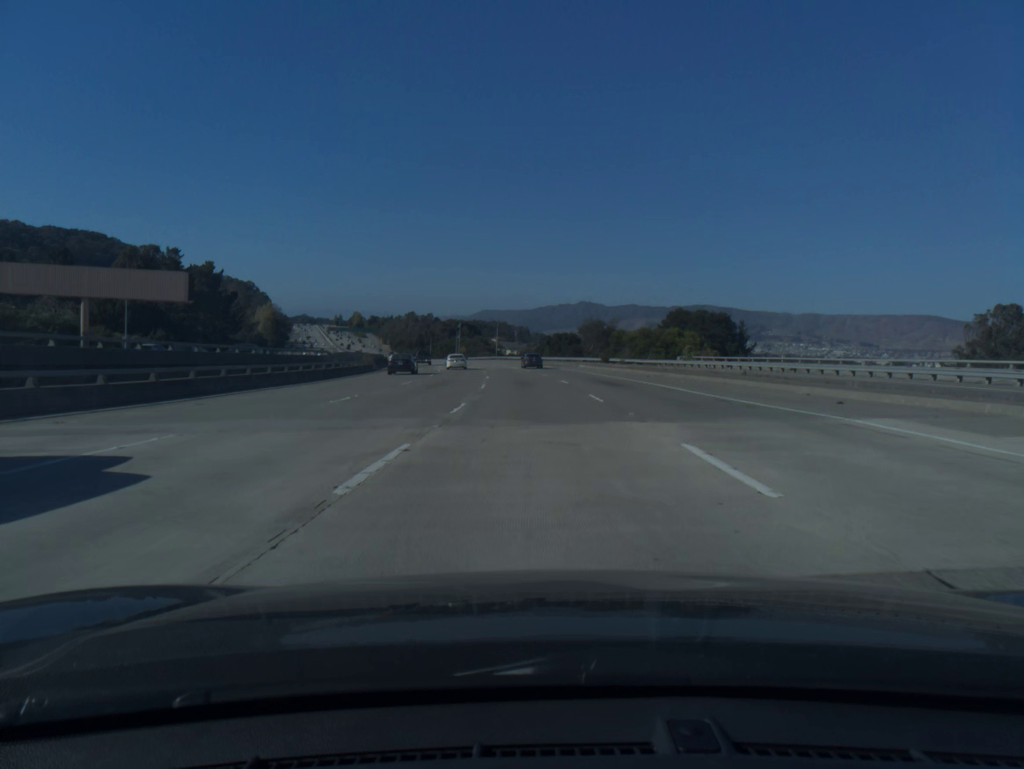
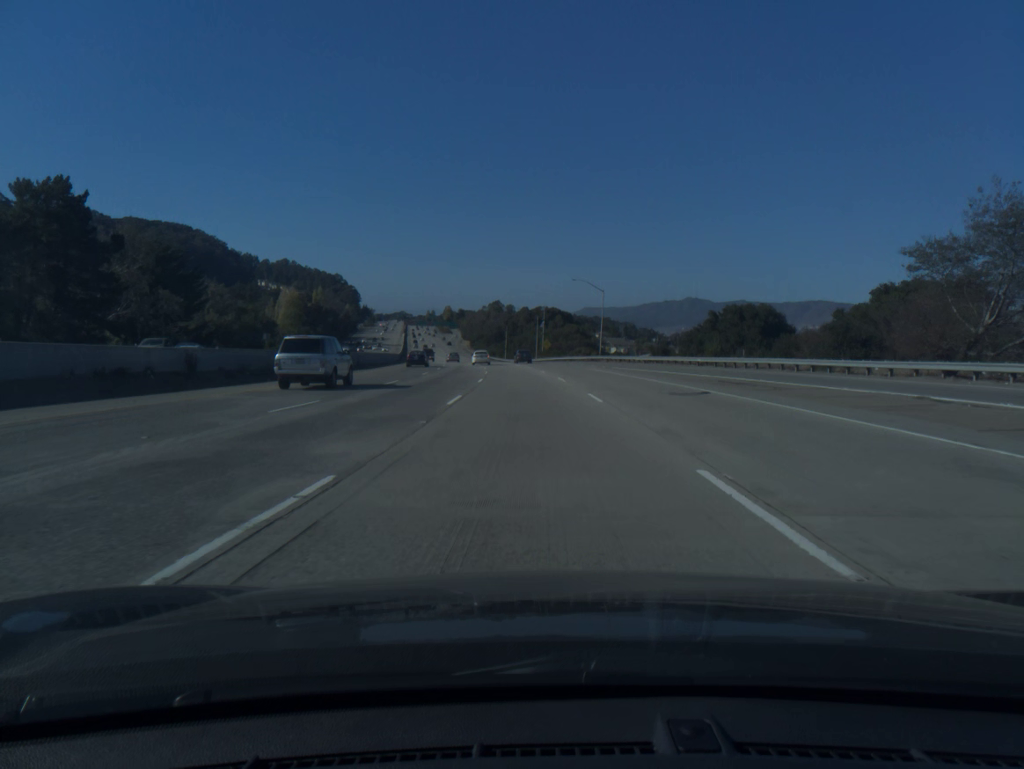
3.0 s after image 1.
(-4.8, +84.6) m; -7°
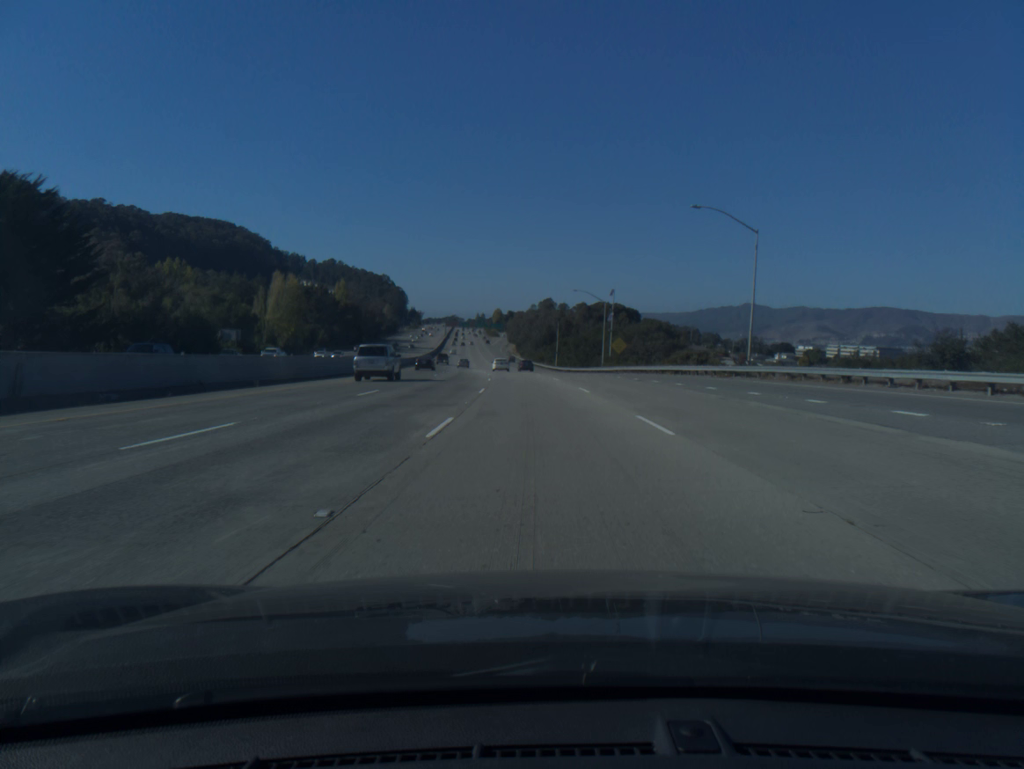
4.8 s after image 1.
(-1.8, +50.8) m; -4°
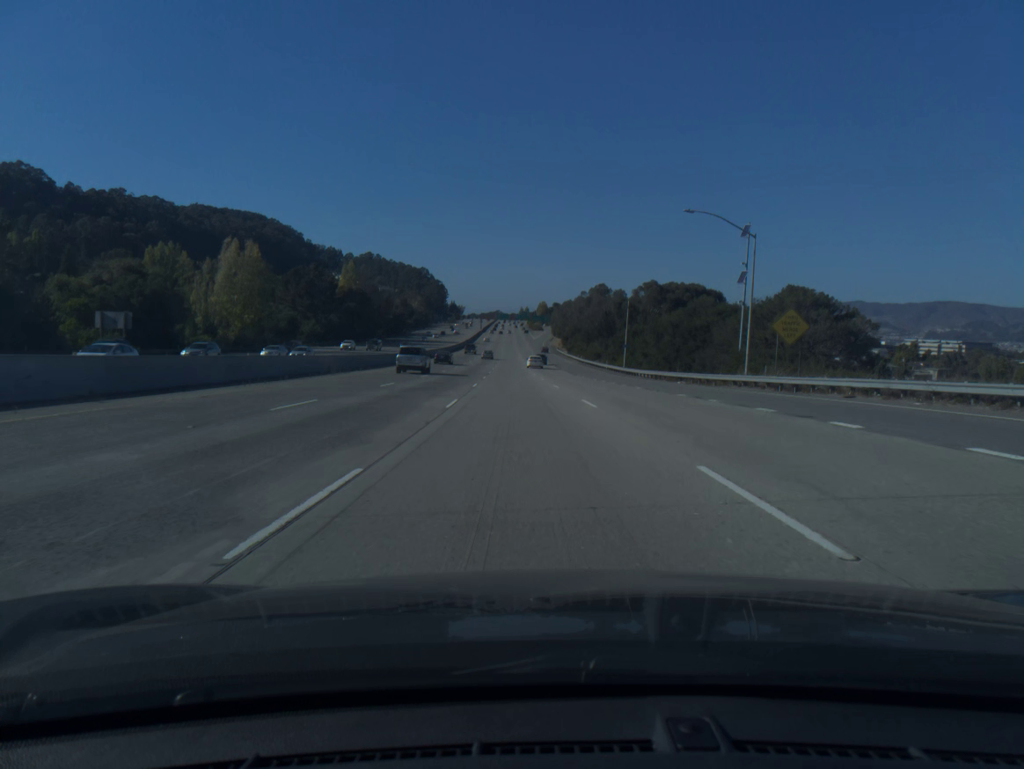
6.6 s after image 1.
(-1.5, +51.1) m; -3°
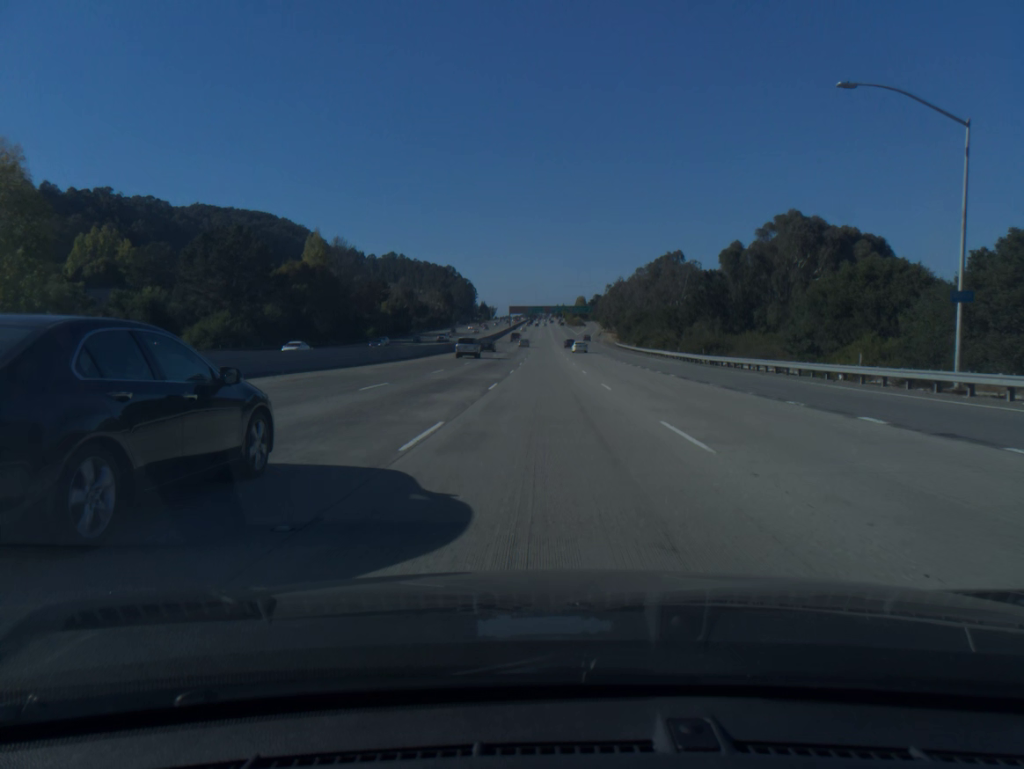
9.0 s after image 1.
(-2.4, +68.1) m; -3°
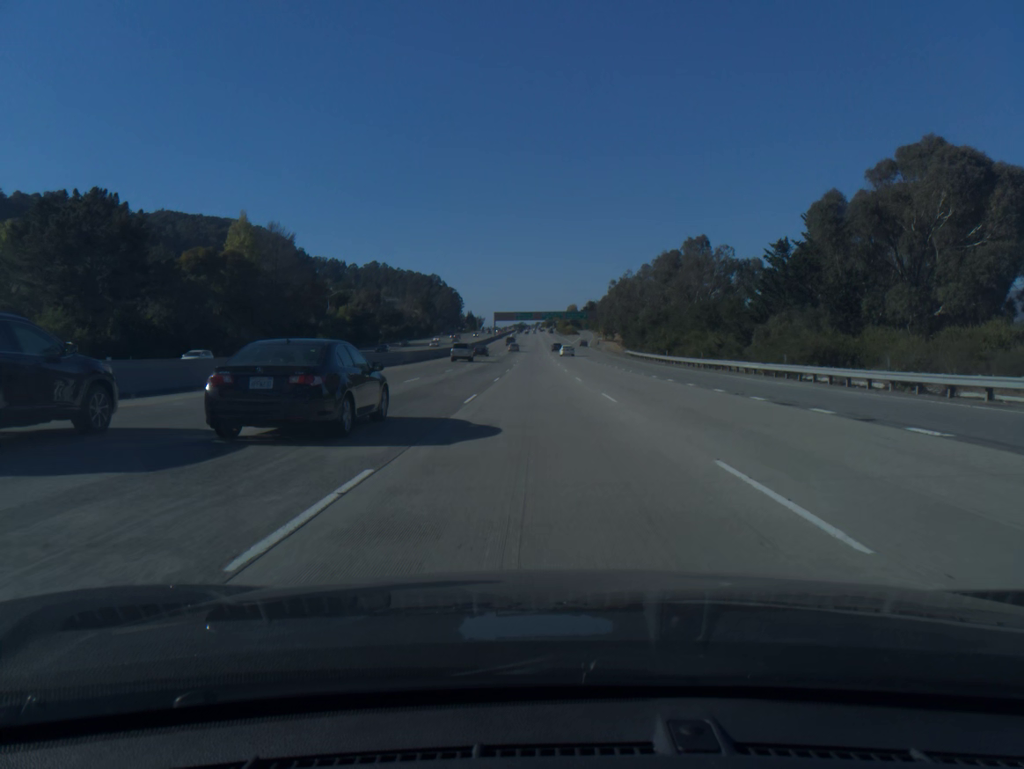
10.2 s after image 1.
(+0.2, +33.9) m; +1°
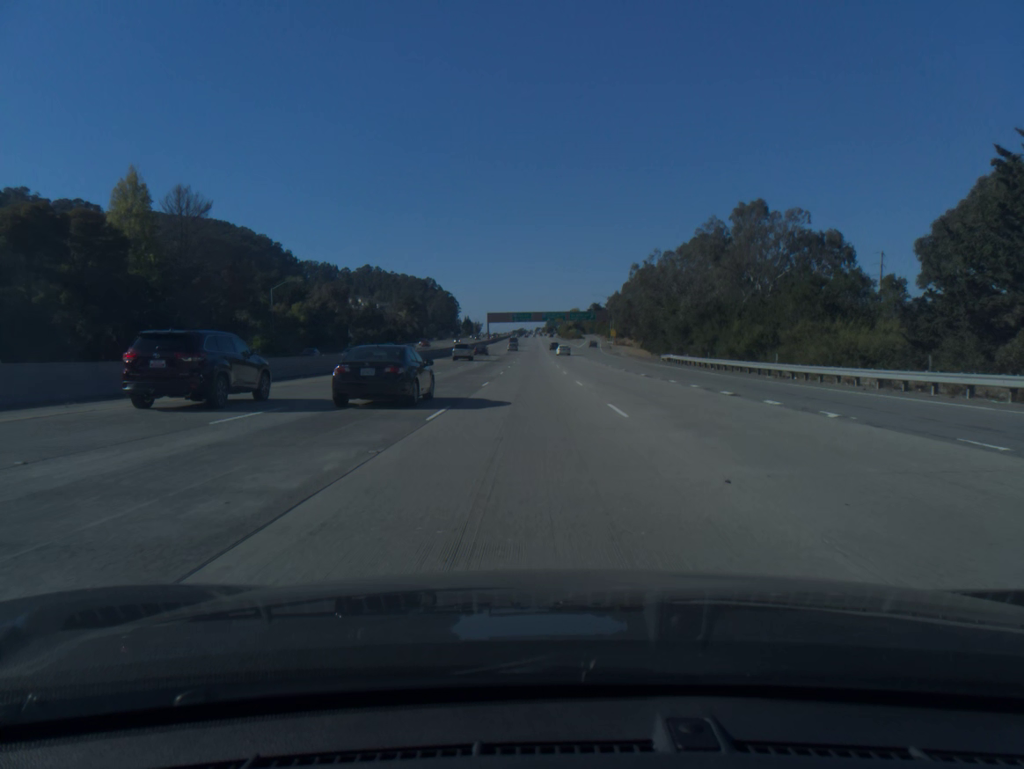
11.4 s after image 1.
(+0.1, +33.8) m; 0°
